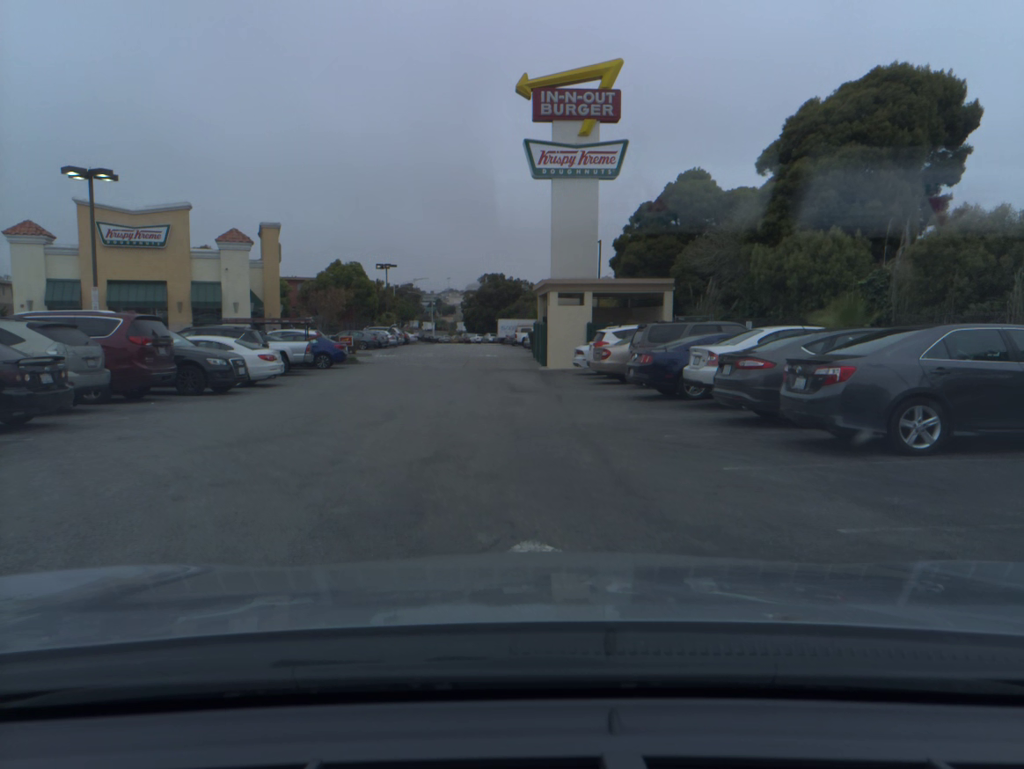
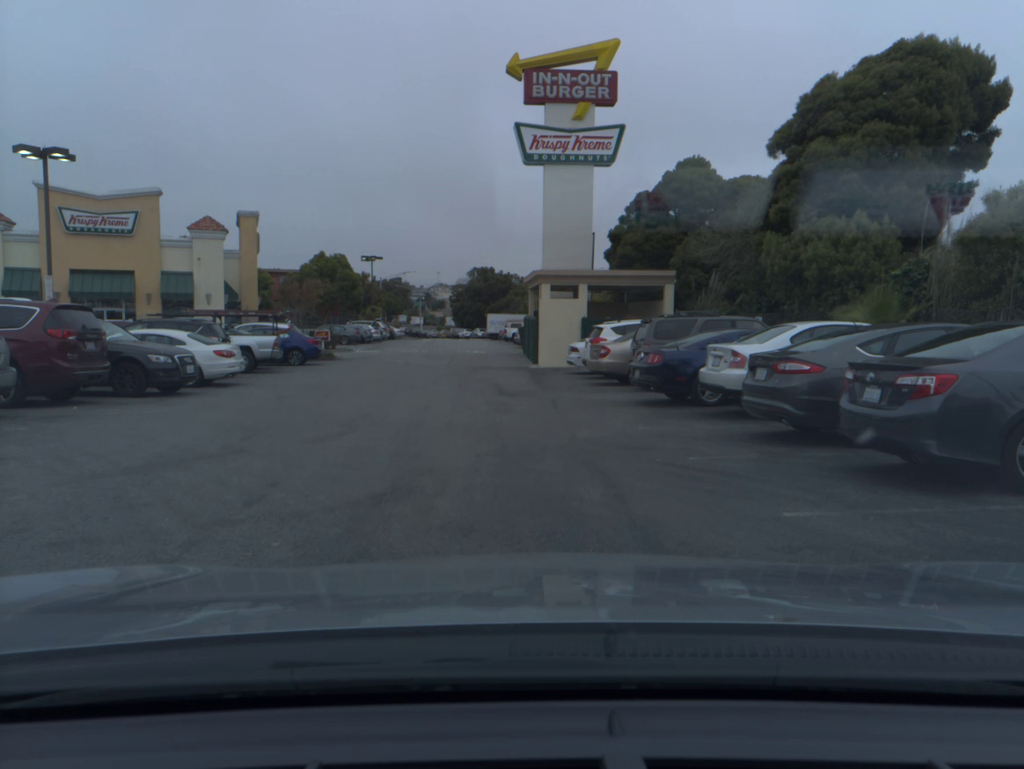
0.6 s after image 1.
(0.0, +2.3) m; 0°
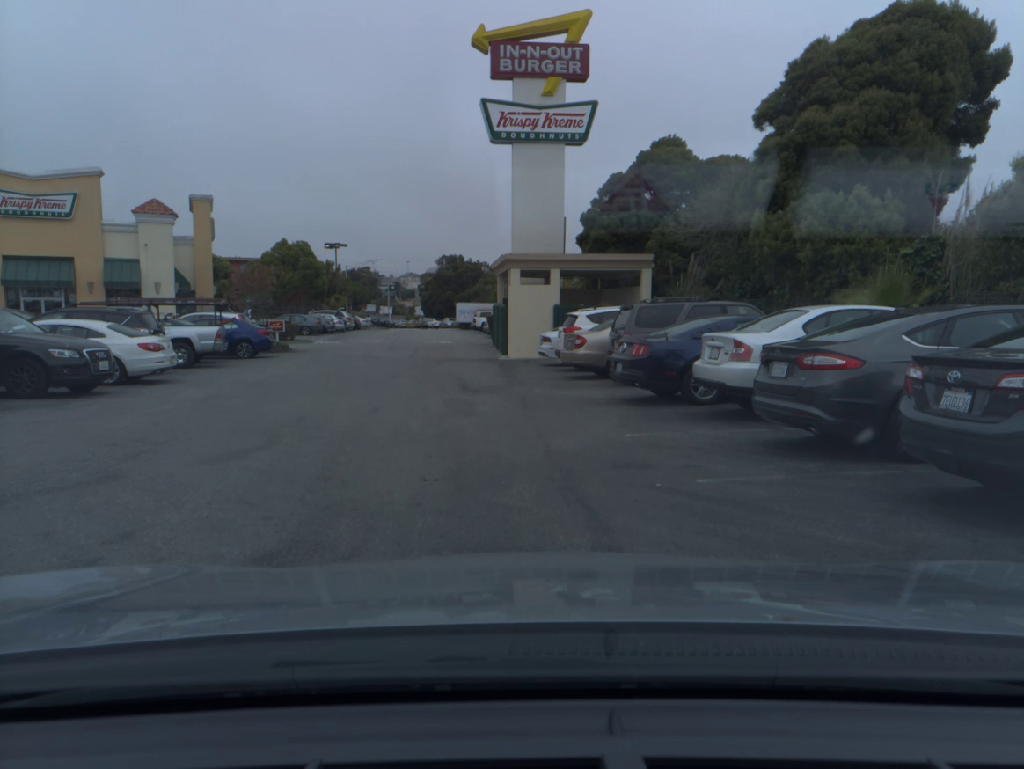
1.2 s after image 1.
(+0.1, +2.1) m; +4°
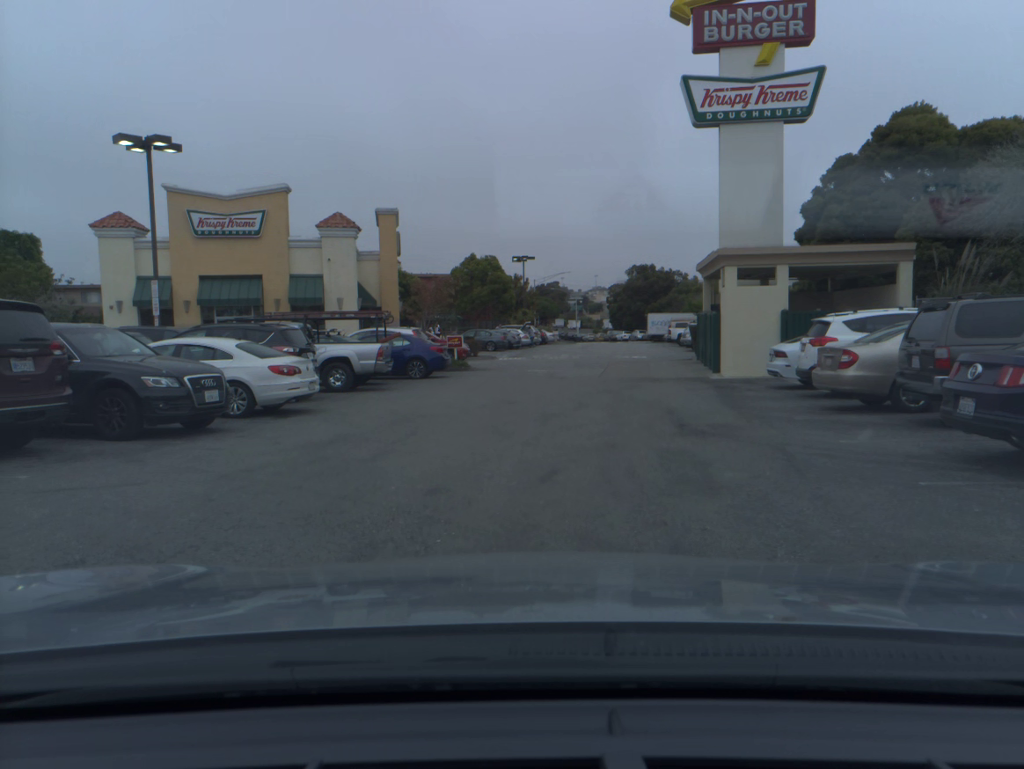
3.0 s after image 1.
(-0.8, +4.7) m; -24°
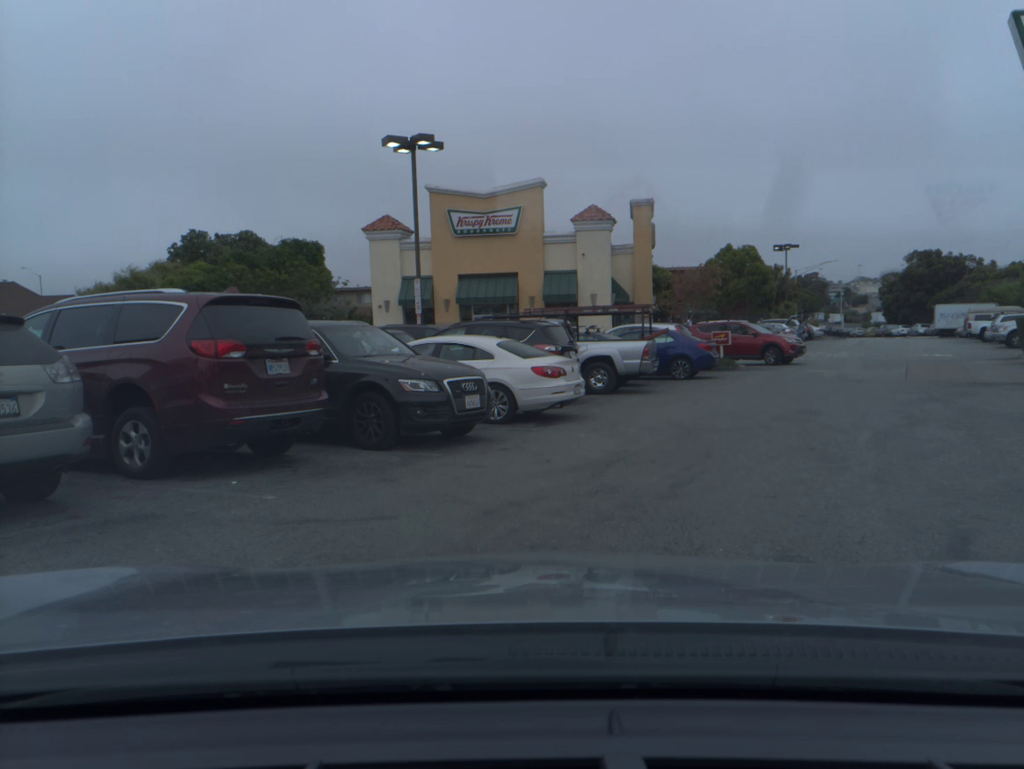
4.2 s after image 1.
(-0.4, +2.2) m; -21°
